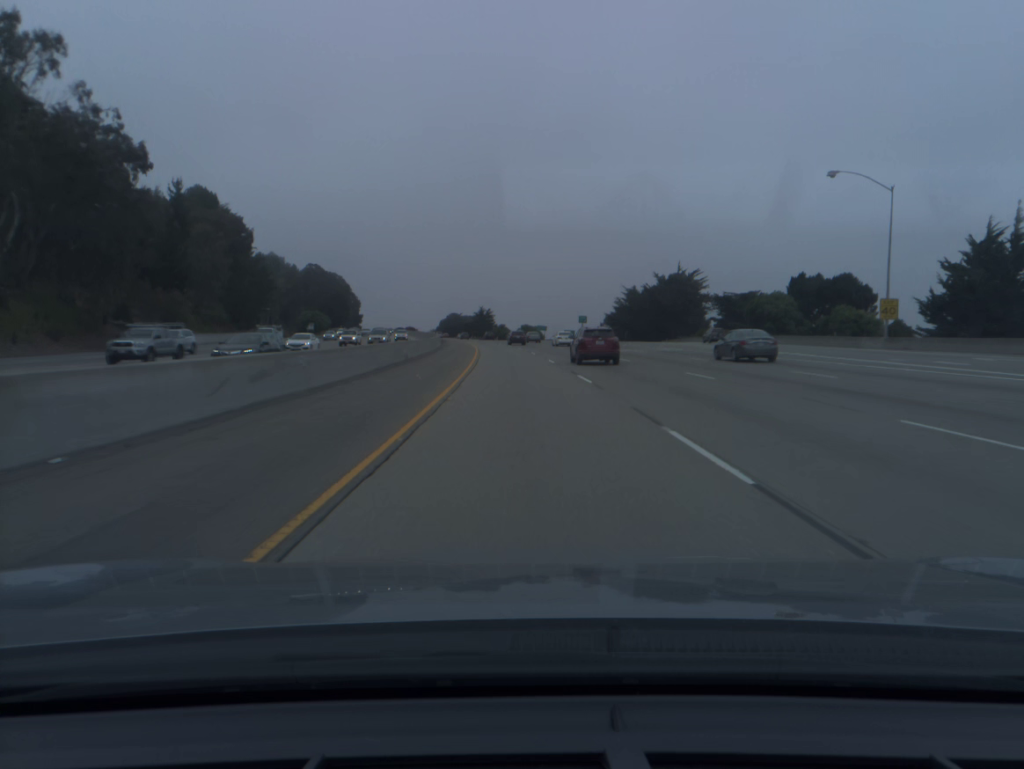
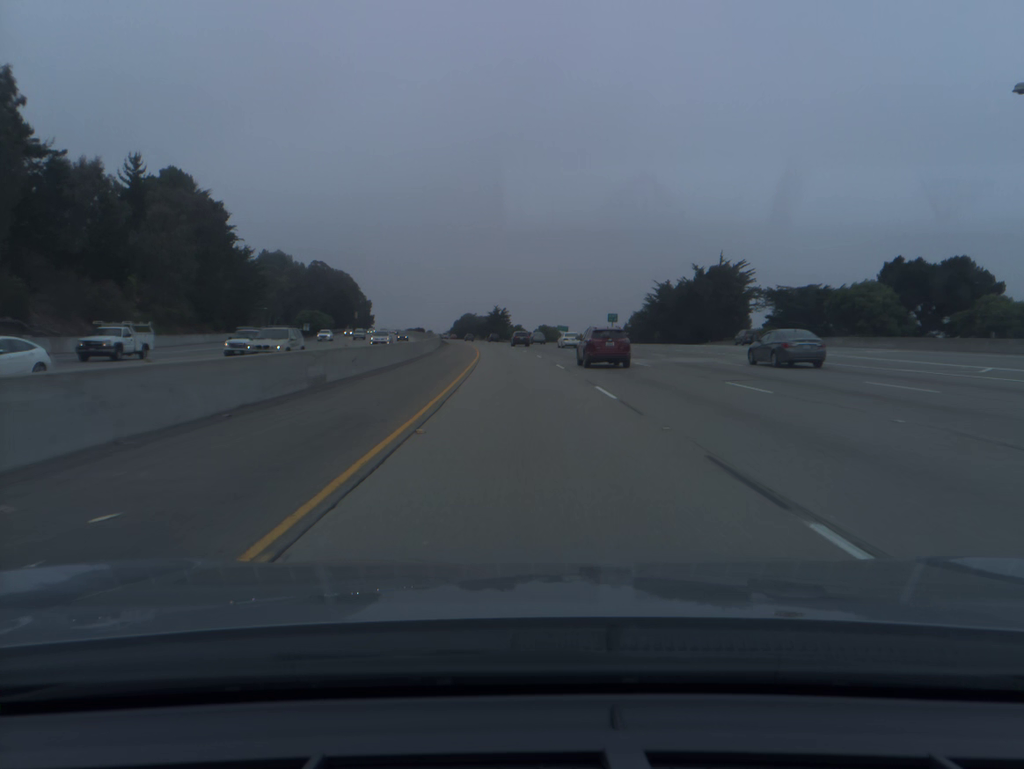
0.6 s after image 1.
(-0.2, +19.7) m; -1°
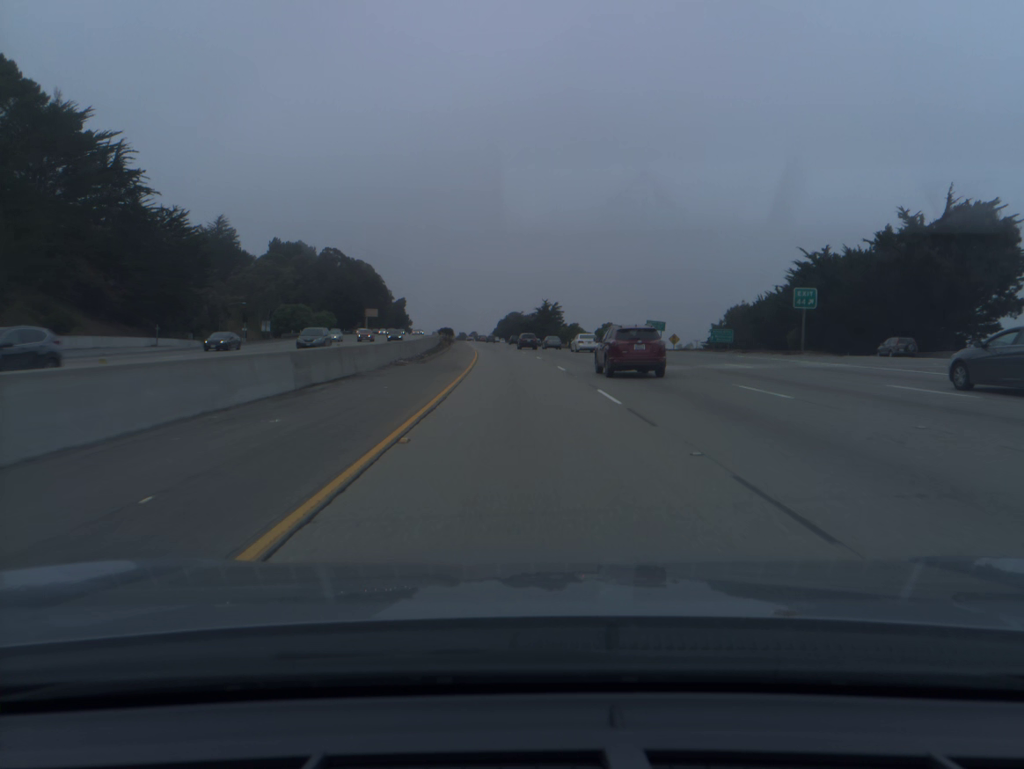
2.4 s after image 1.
(-1.9, +59.3) m; -4°
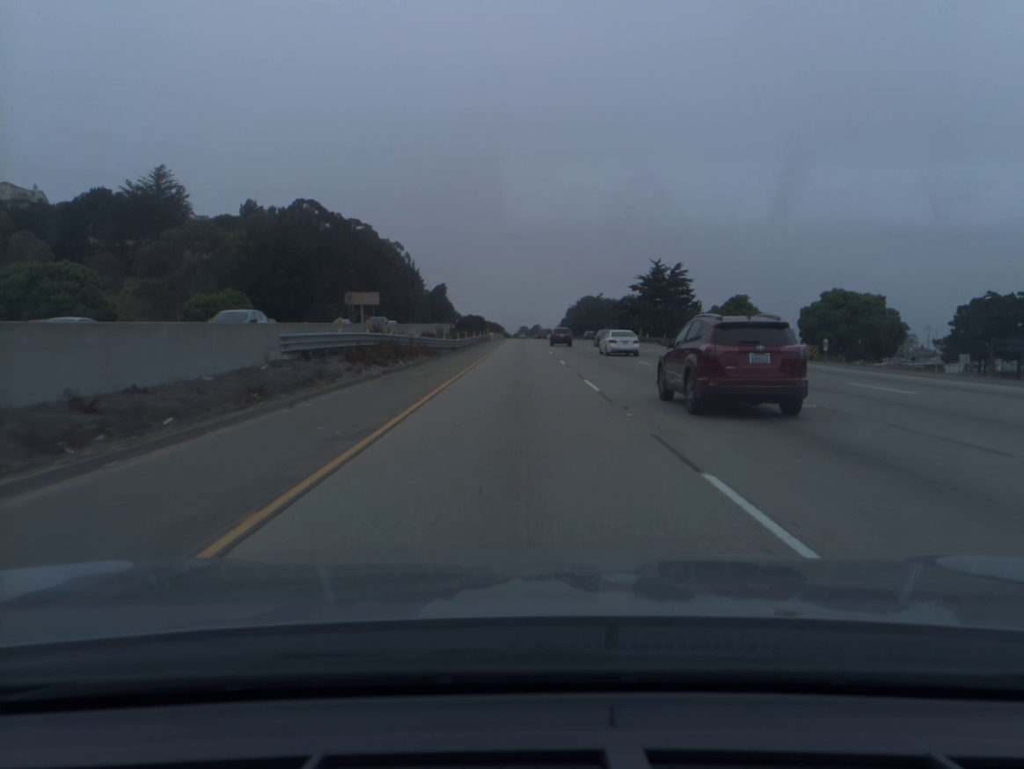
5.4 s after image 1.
(-4.9, +99.3) m; -5°
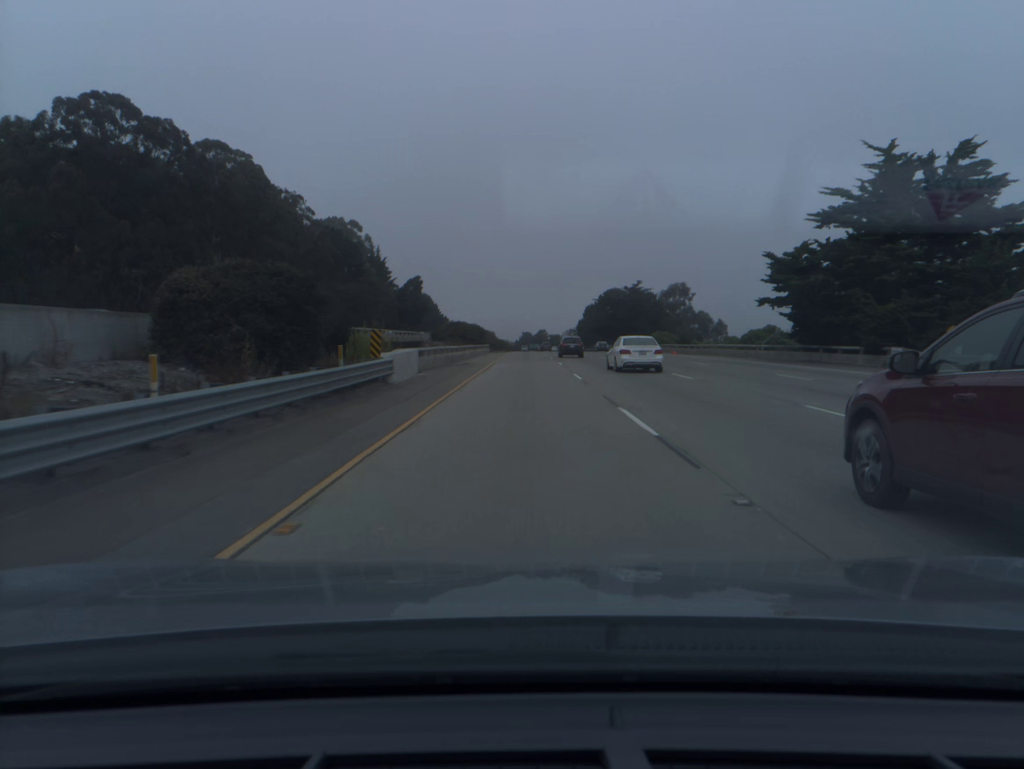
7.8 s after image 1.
(-0.5, +80.1) m; 0°
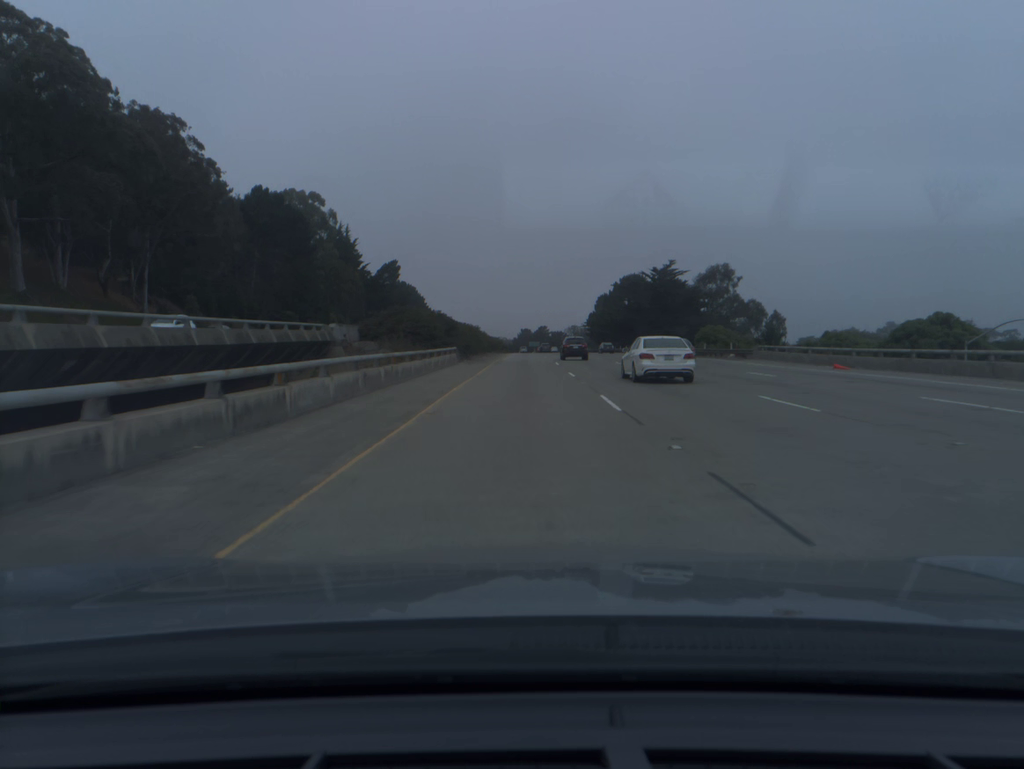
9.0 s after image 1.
(+0.1, +40.3) m; 0°
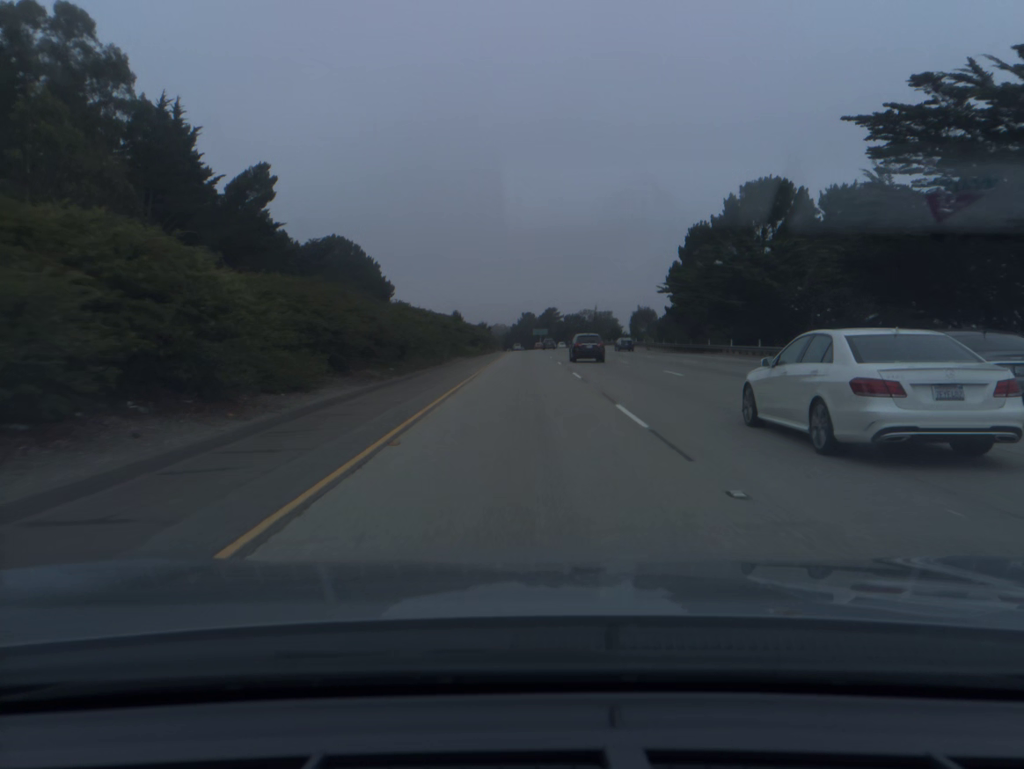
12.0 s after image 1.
(-0.1, +100.8) m; 0°
